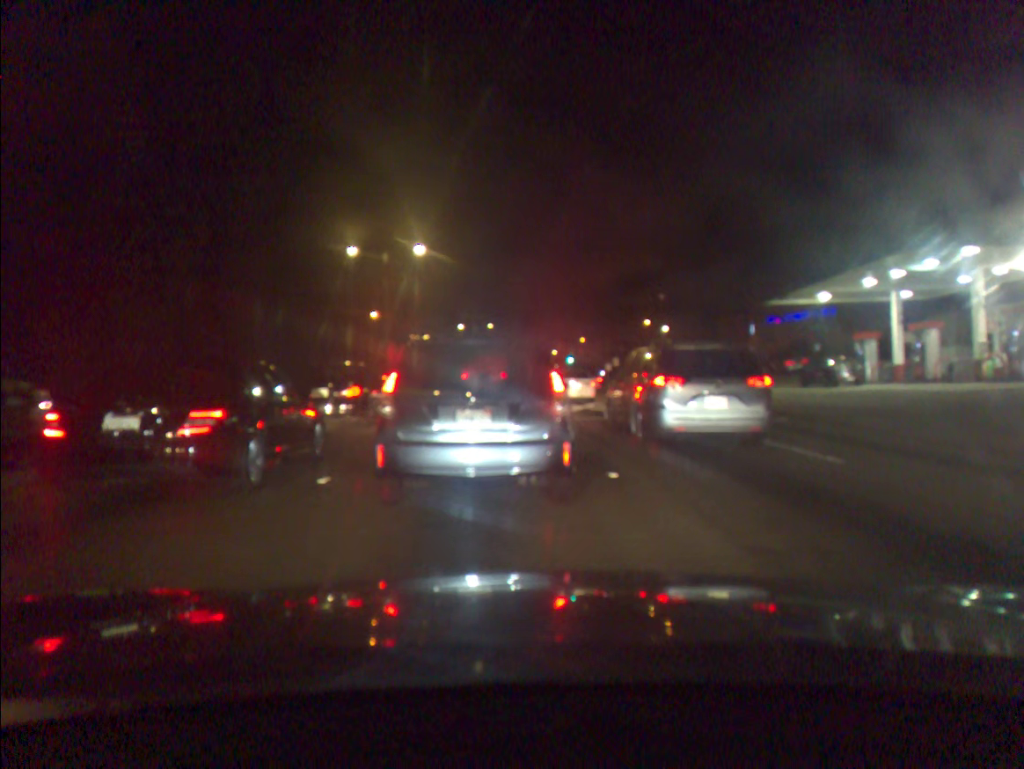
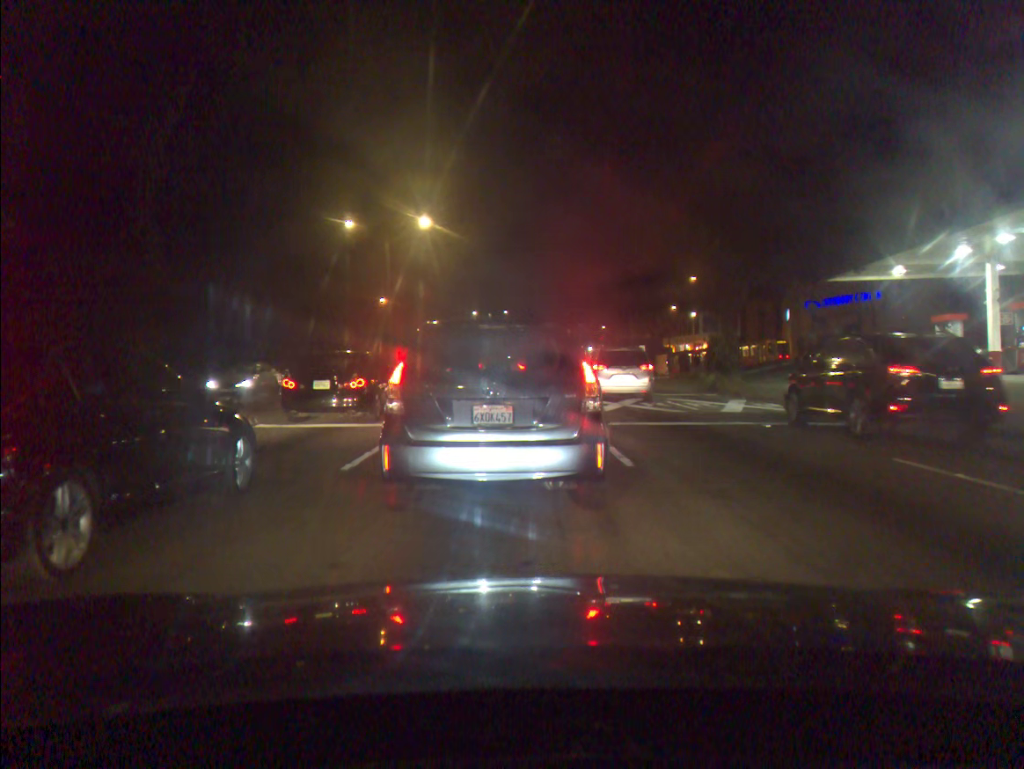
(+0.1, +4.9) m; +2°
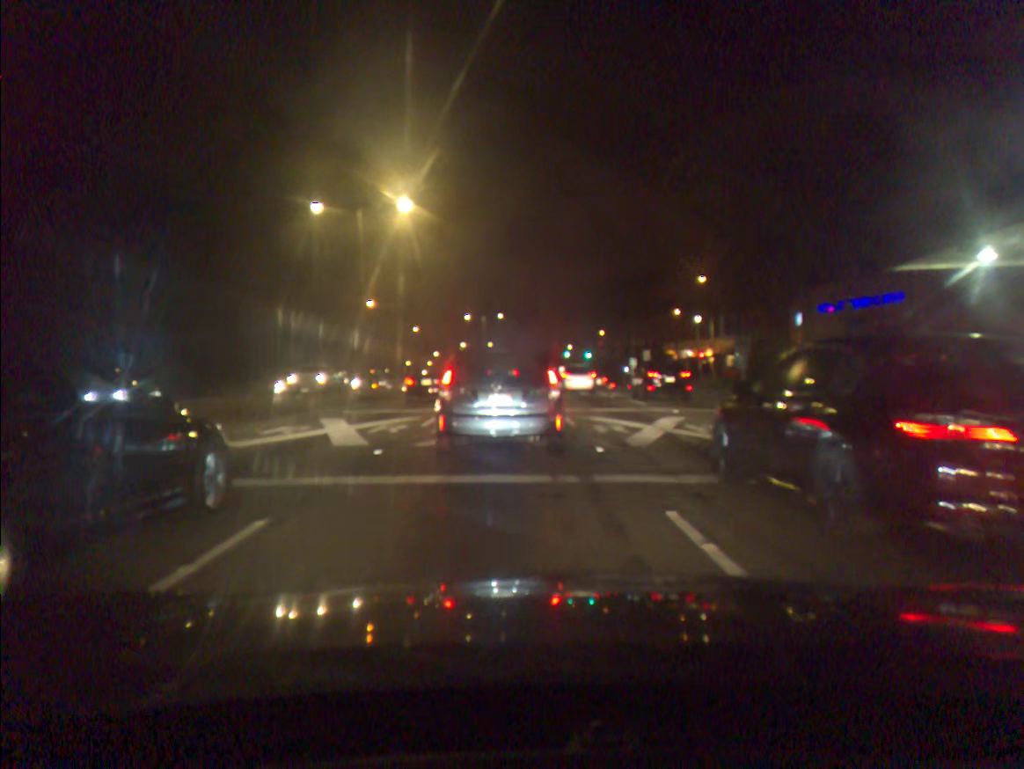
(-0.1, +6.7) m; 0°
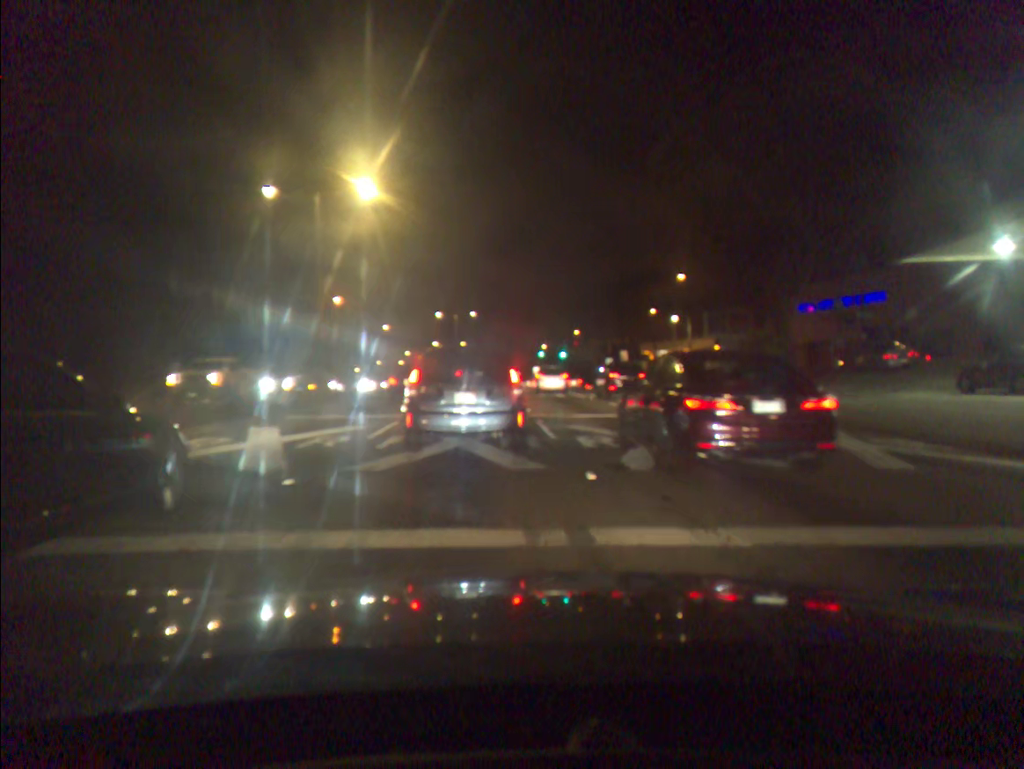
(+0.1, +2.8) m; +3°
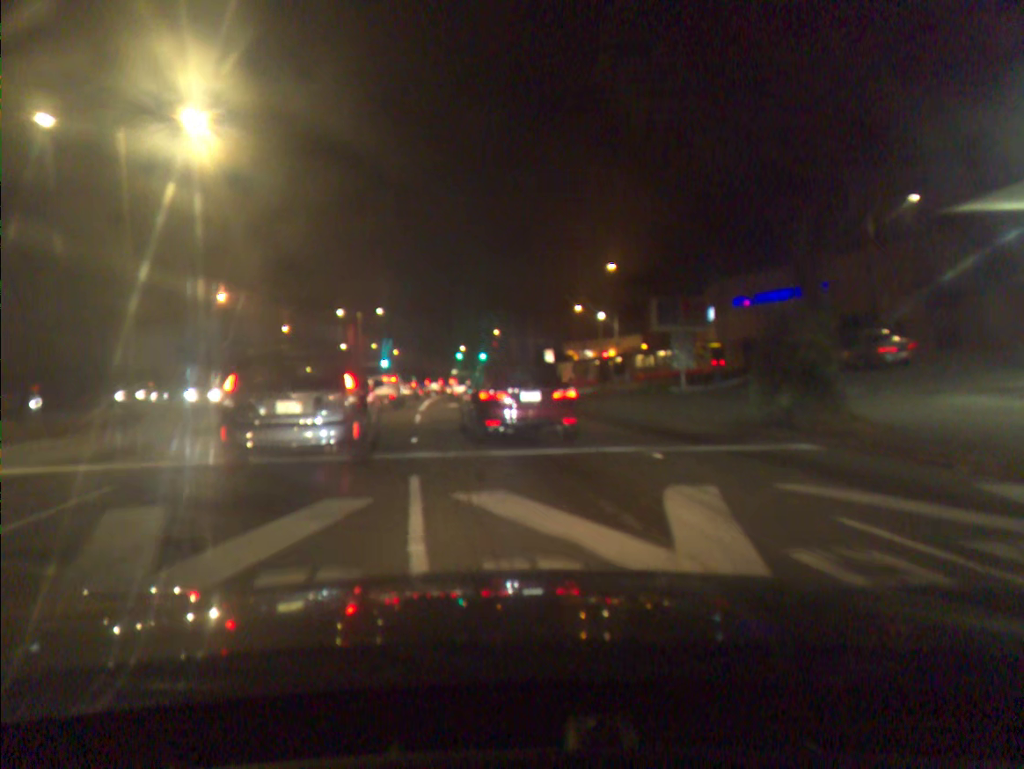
(+0.6, +8.9) m; +5°
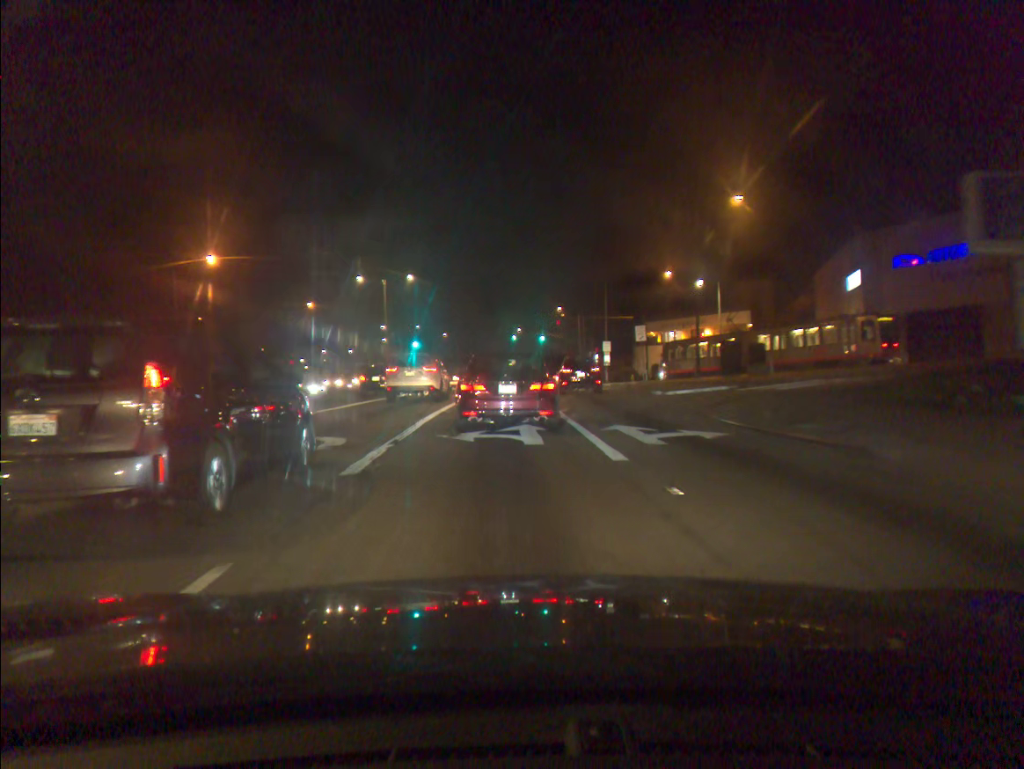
(-1.0, +19.3) m; -5°
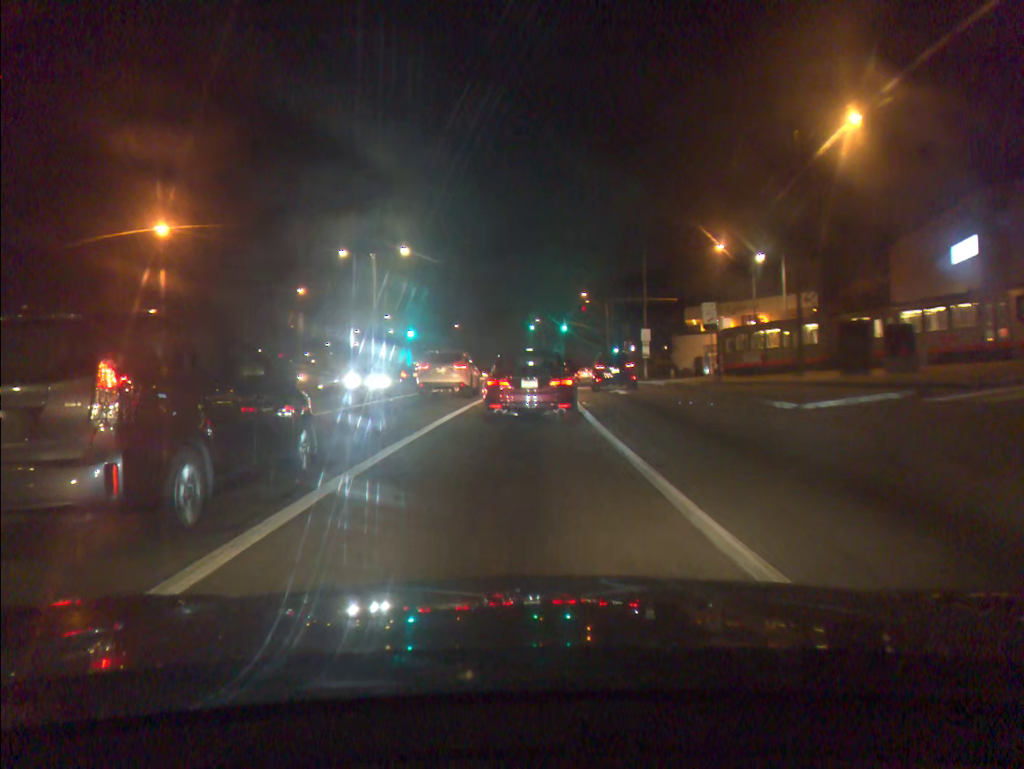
(-0.1, +12.5) m; -1°
